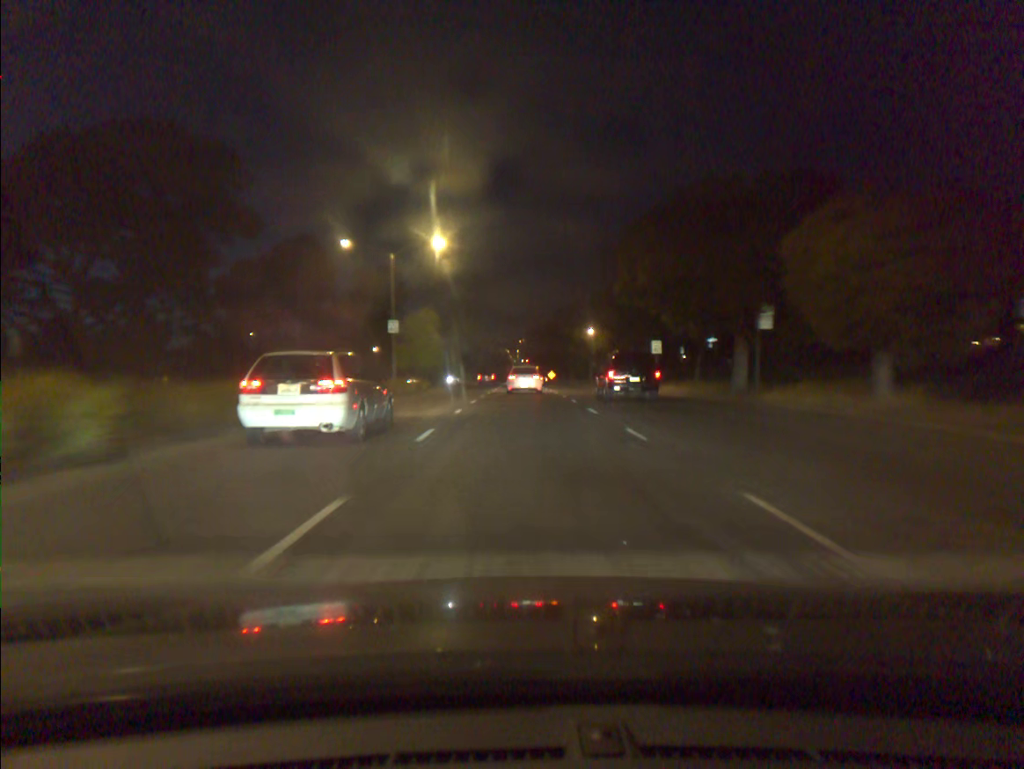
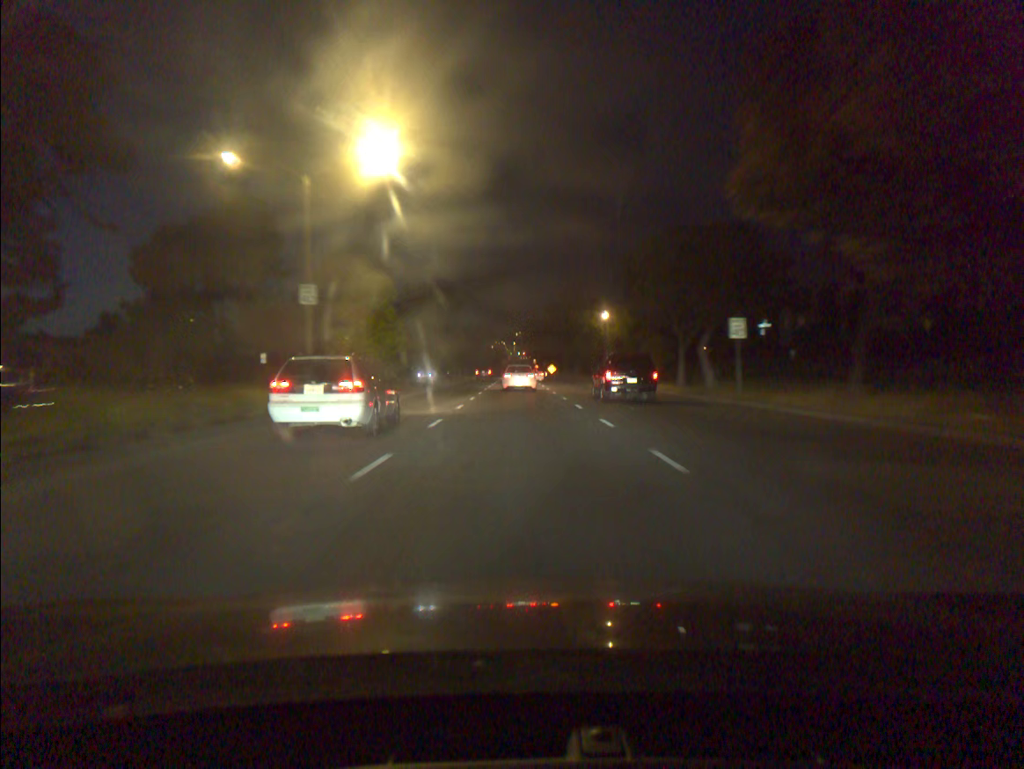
(+0.1, +18.4) m; 0°
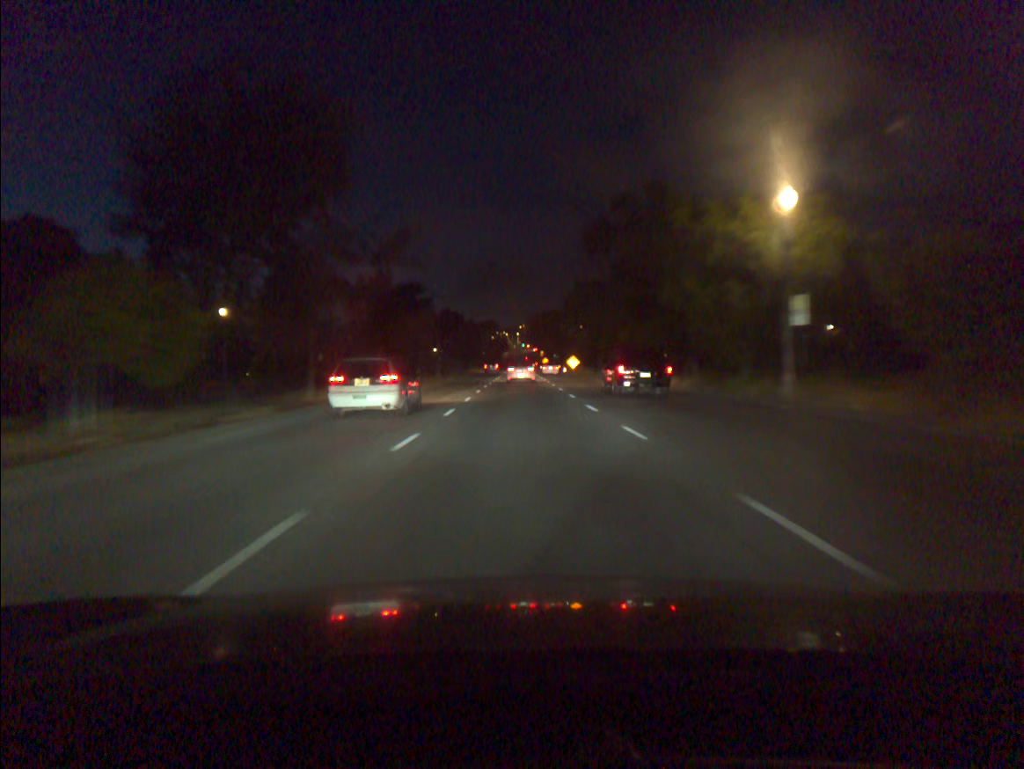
(-0.2, +48.1) m; 0°
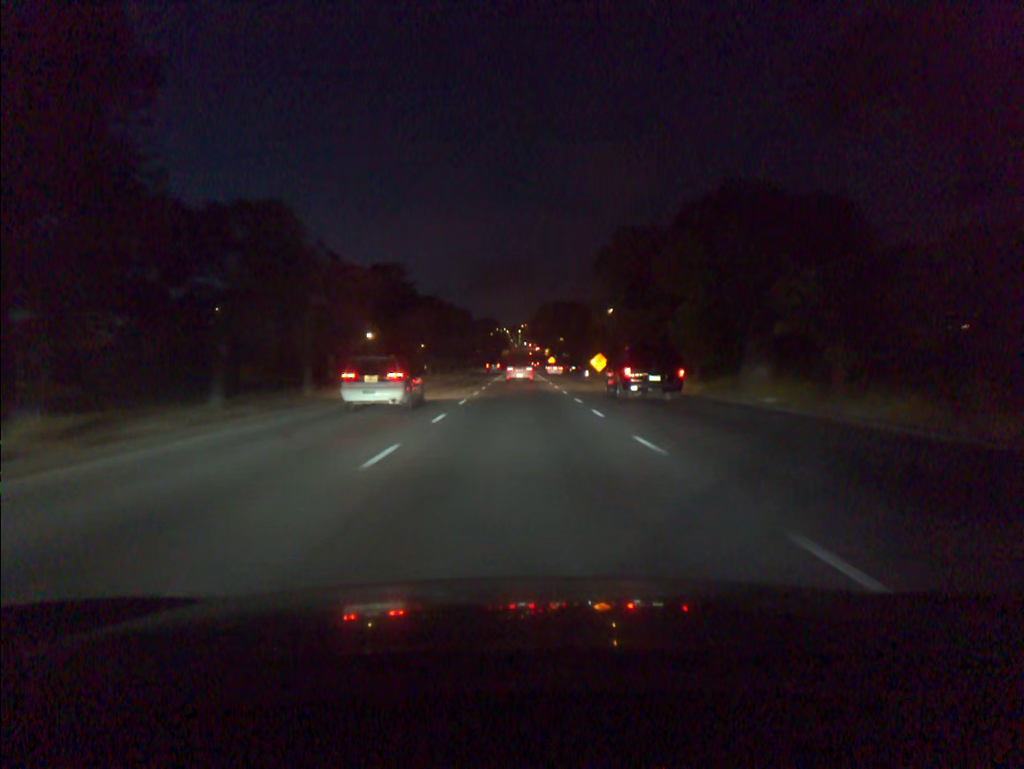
(-0.1, +31.2) m; 0°
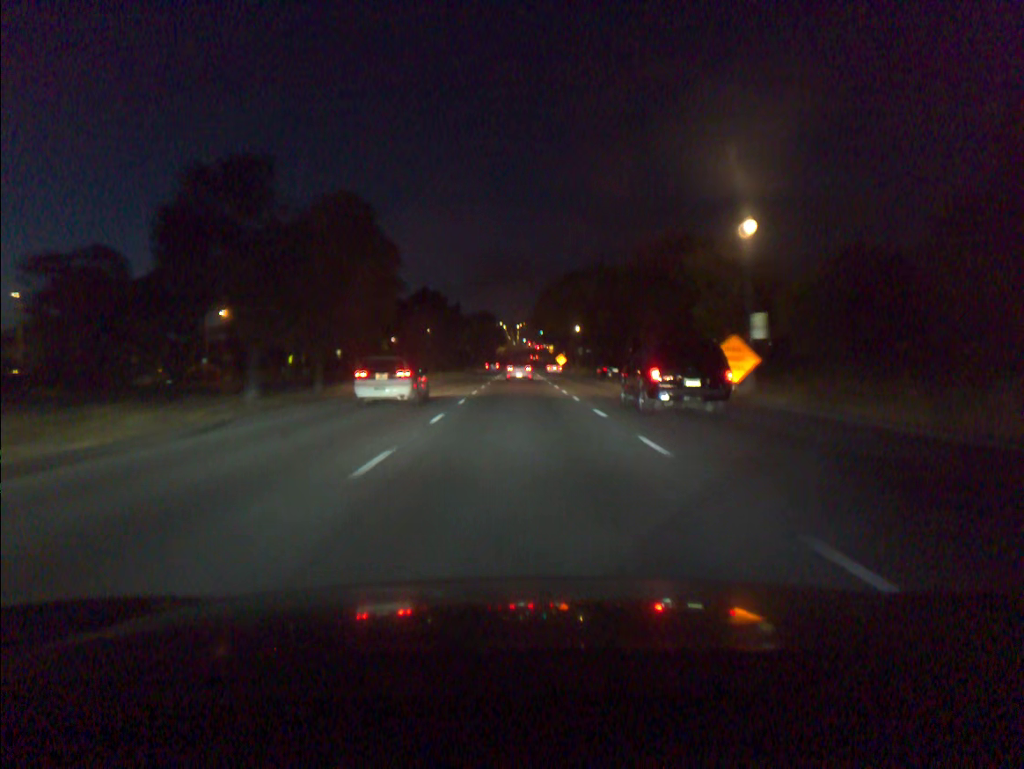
(0.0, +43.6) m; 0°
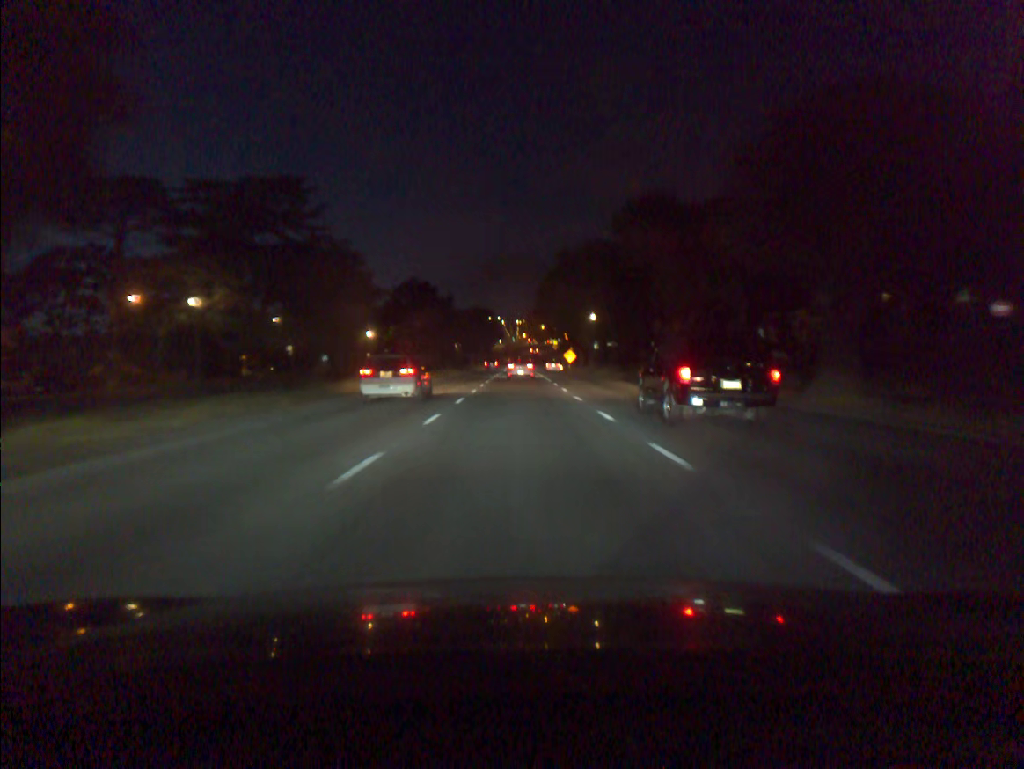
(0.0, +22.5) m; 0°
